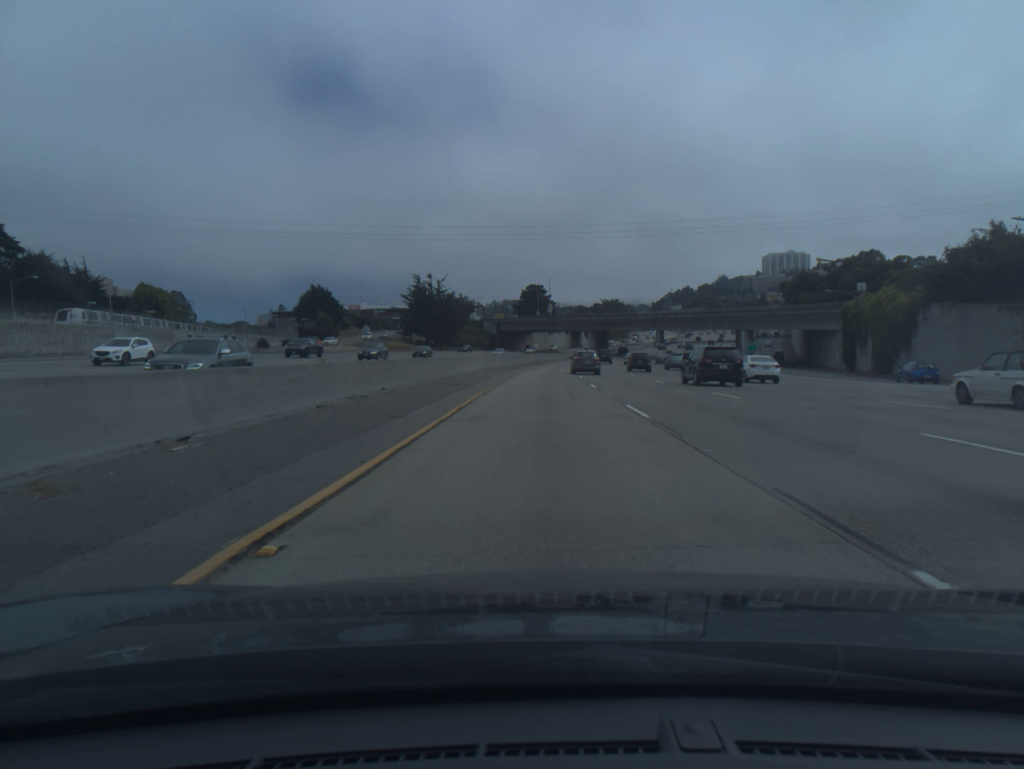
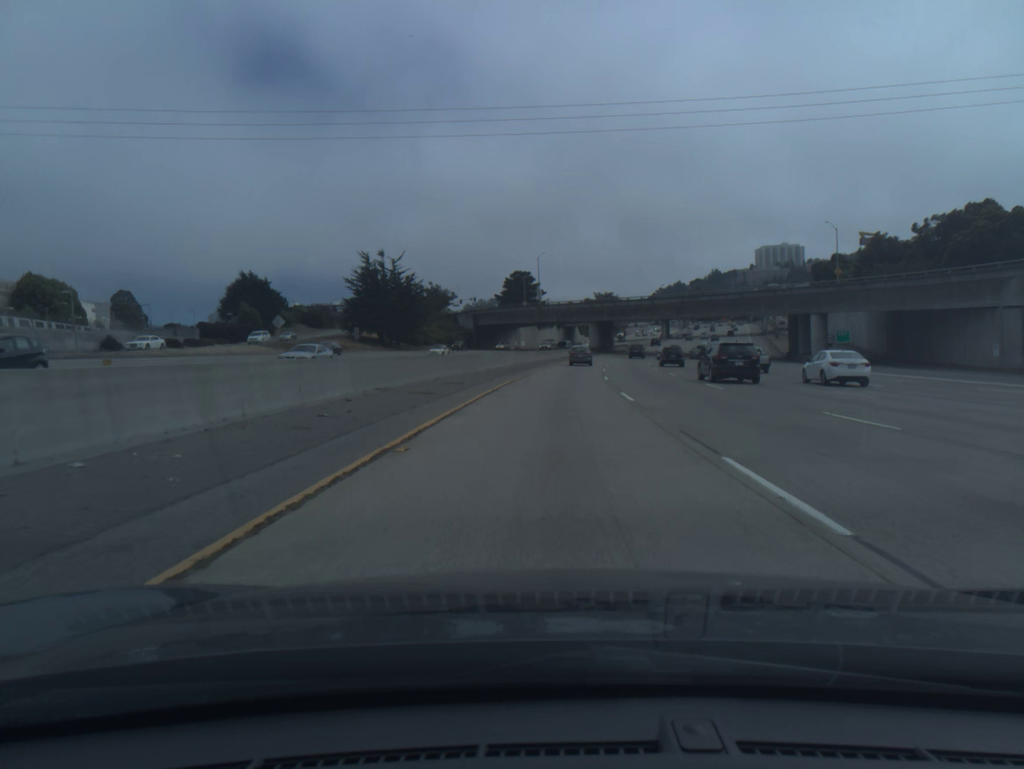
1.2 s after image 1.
(+0.1, +39.4) m; +1°
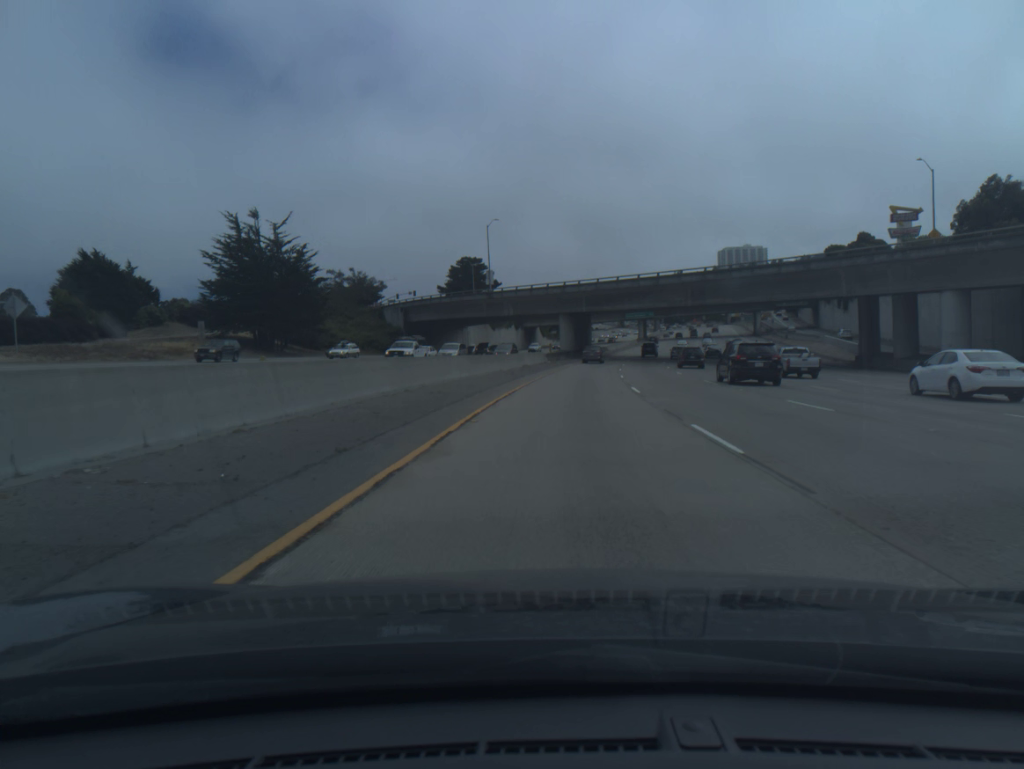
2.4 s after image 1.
(+0.9, +39.4) m; +3°
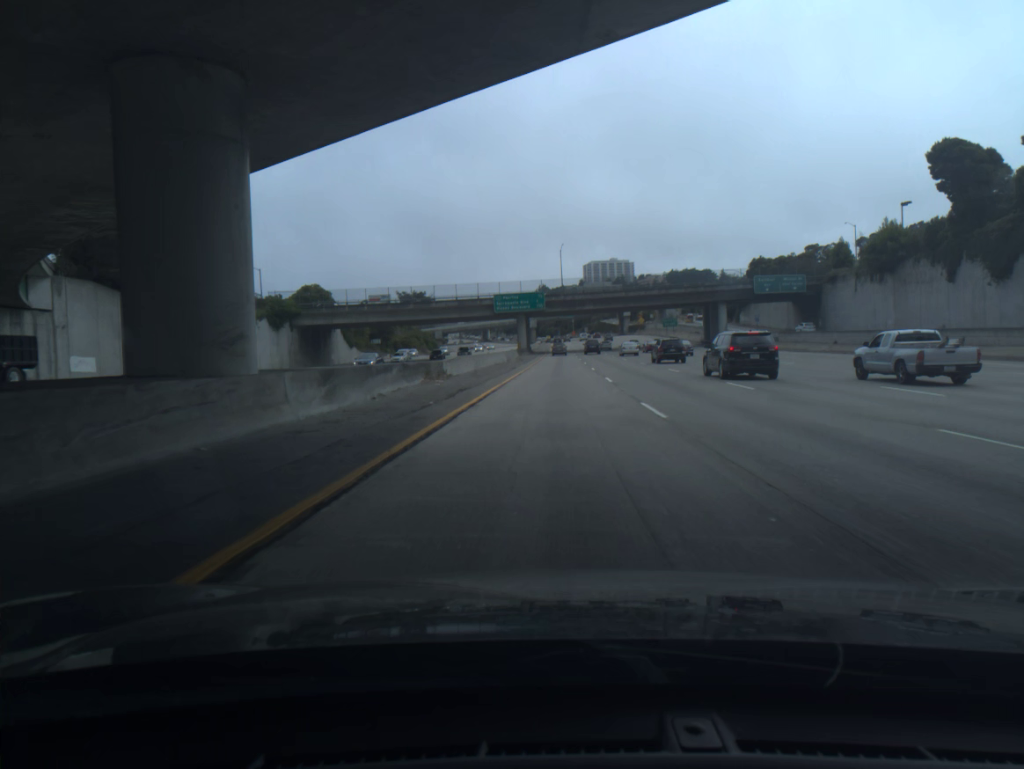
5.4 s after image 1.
(+9.3, +97.7) m; +10°
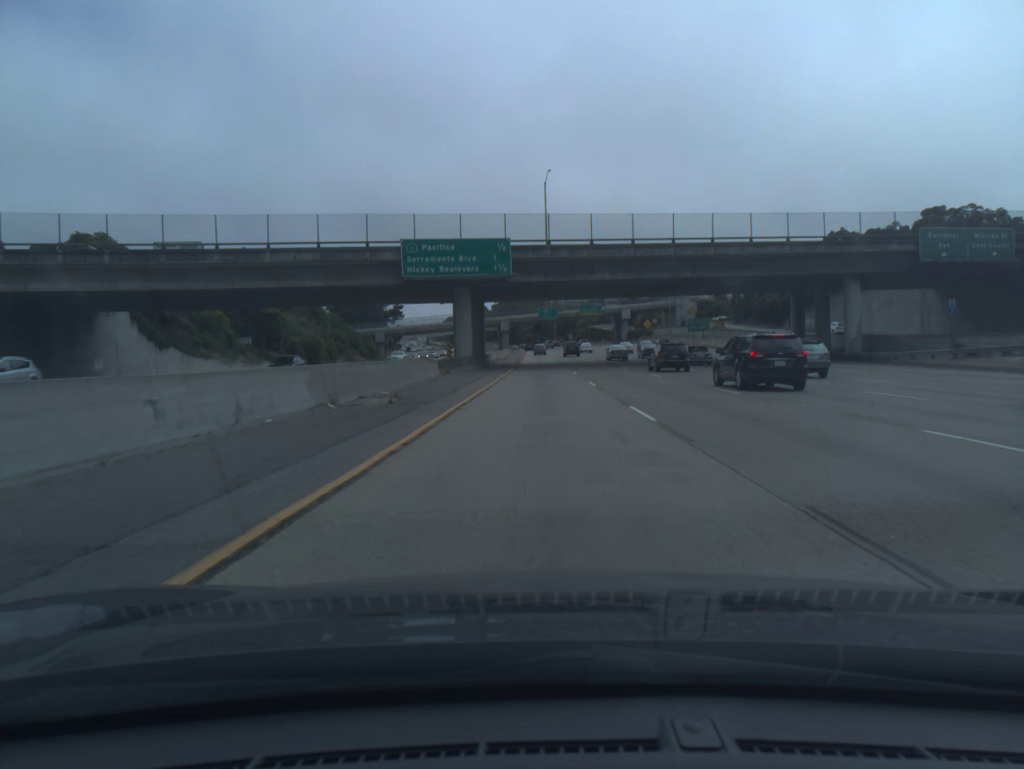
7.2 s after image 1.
(+1.3, +58.5) m; +2°
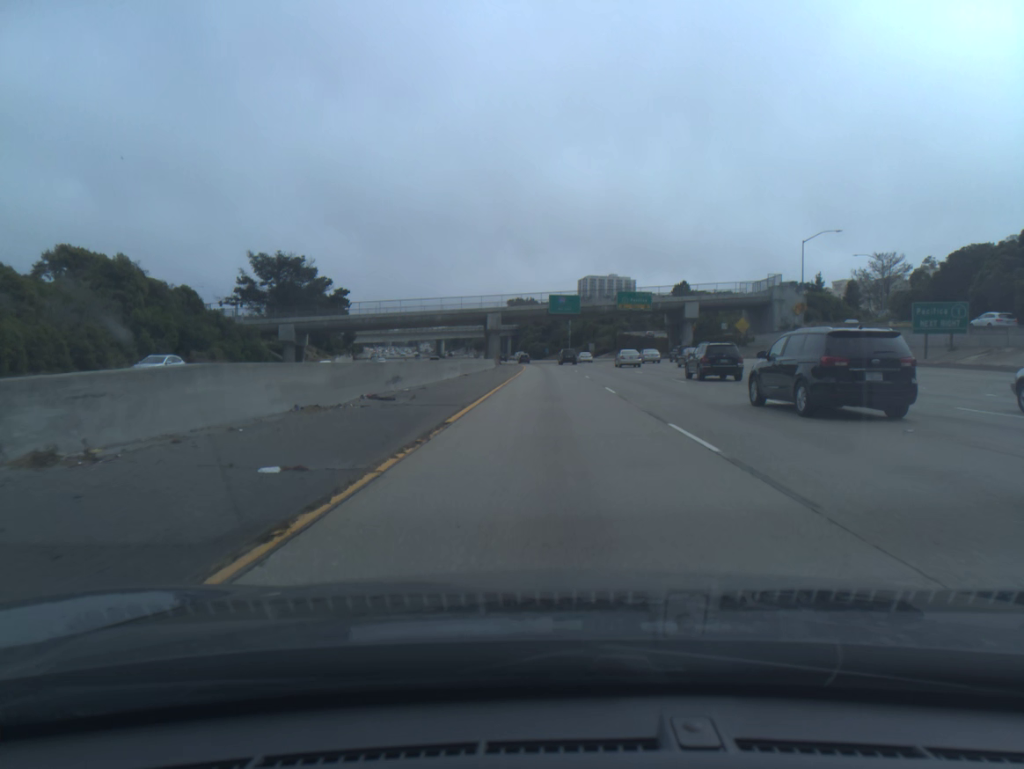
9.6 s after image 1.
(-0.3, +77.3) m; -1°
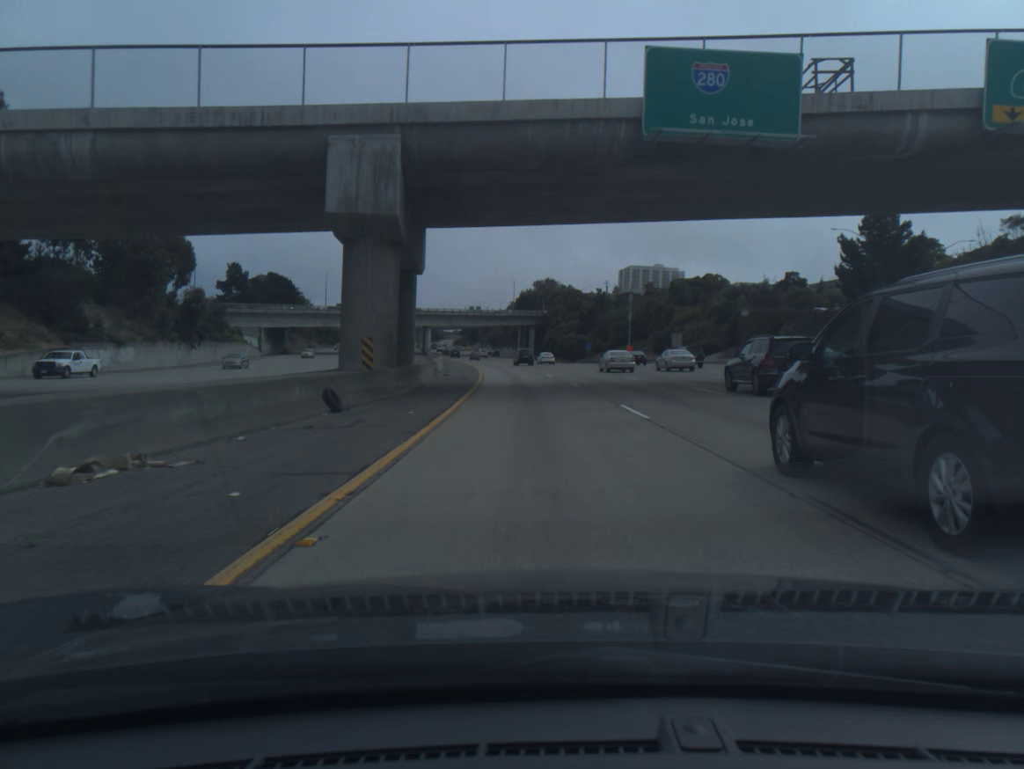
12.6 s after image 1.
(-0.7, +97.0) m; -2°
